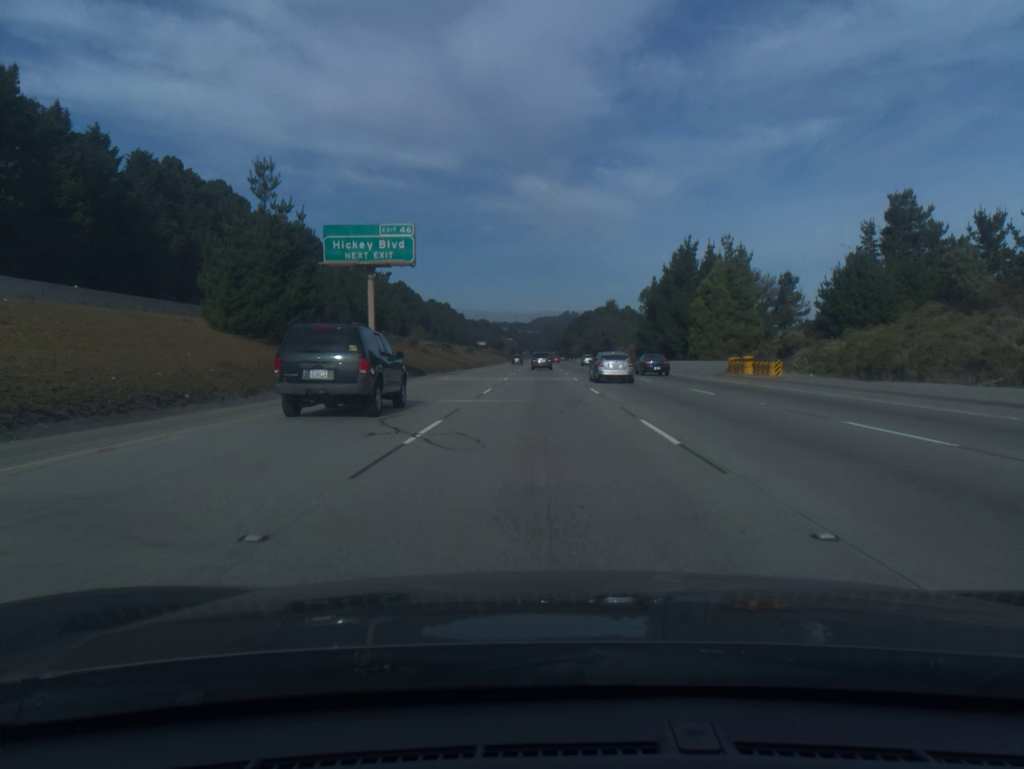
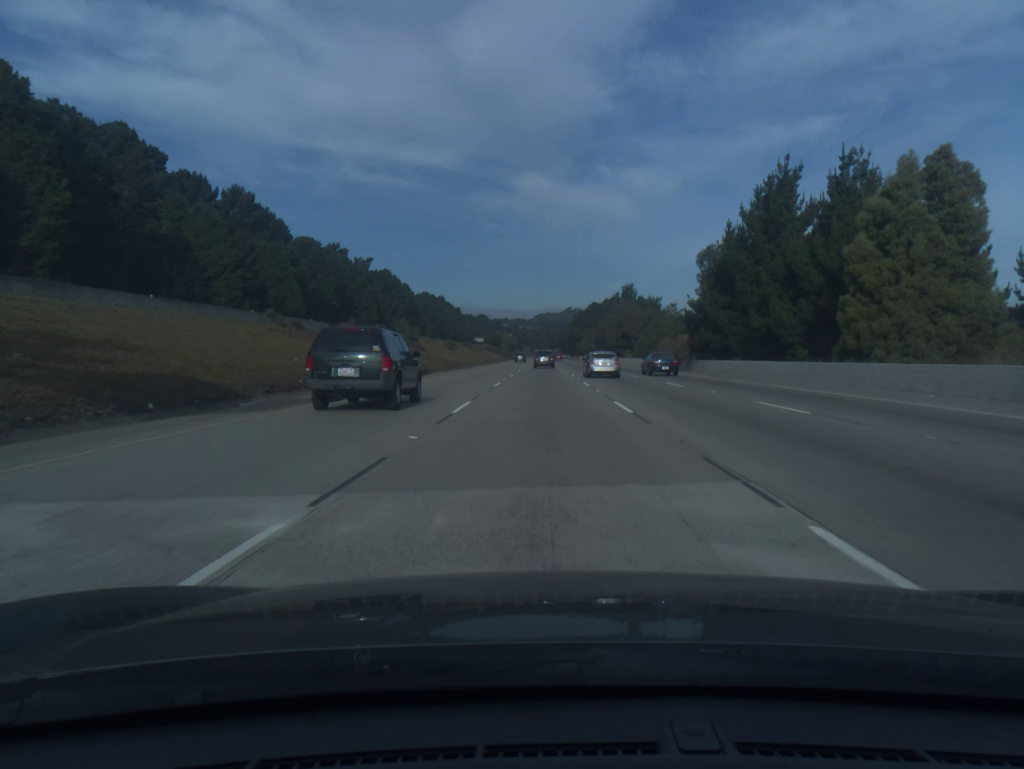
(0.0, +38.1) m; 0°
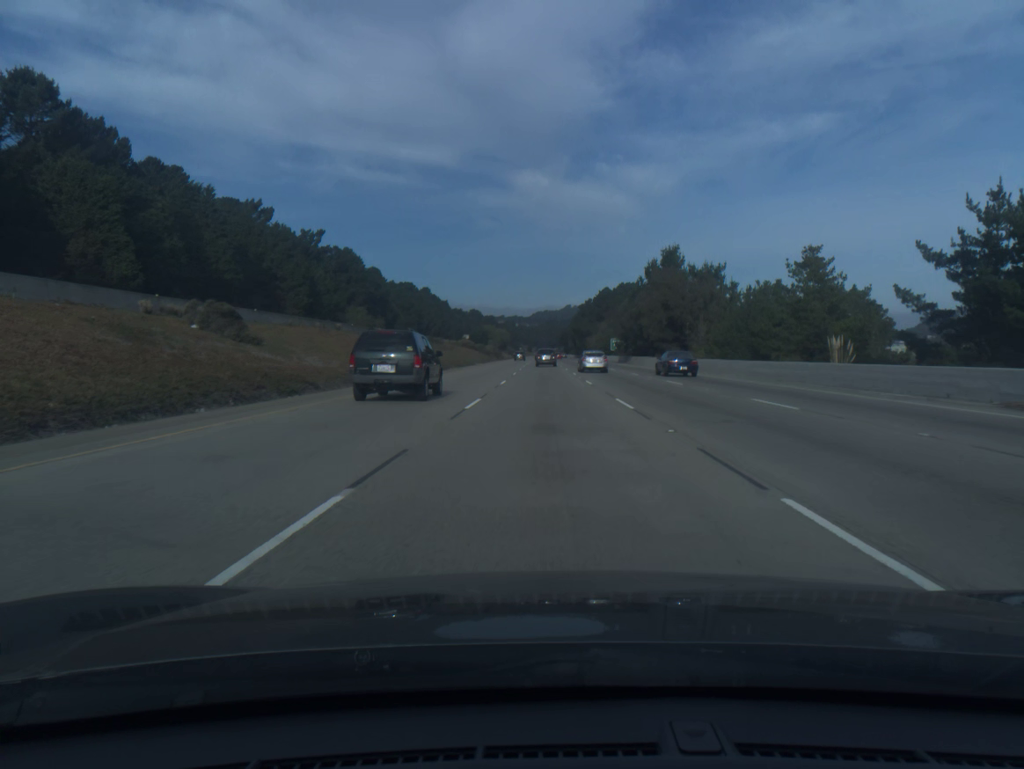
(-0.1, +57.4) m; 0°
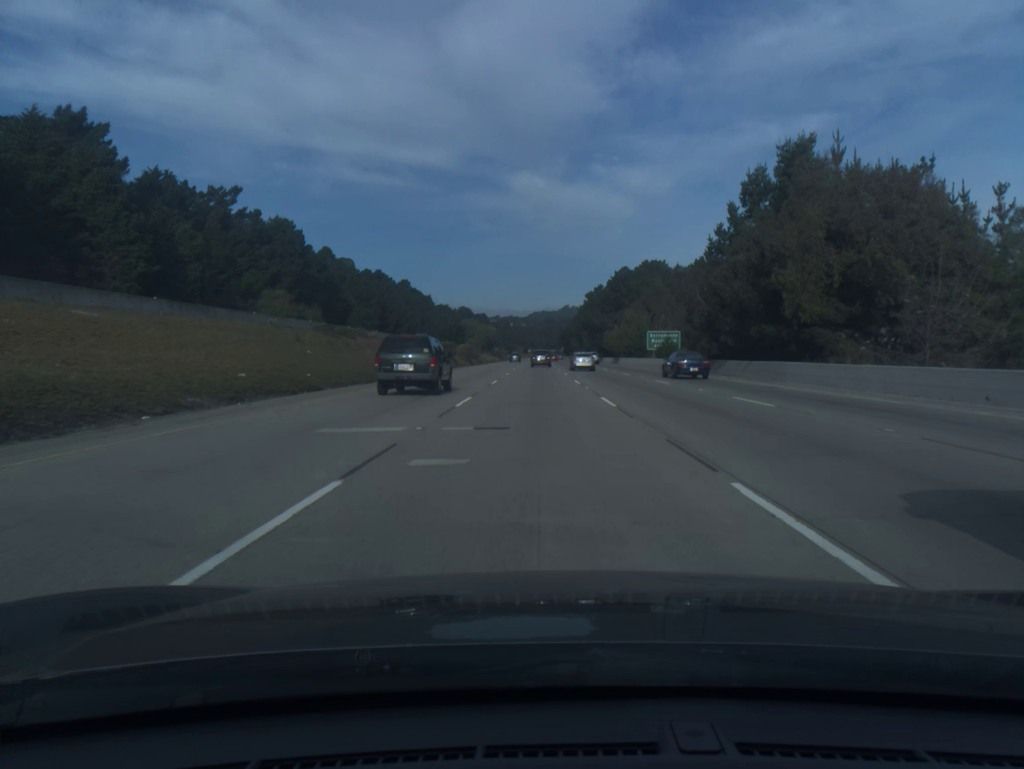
(+0.2, +57.6) m; 0°
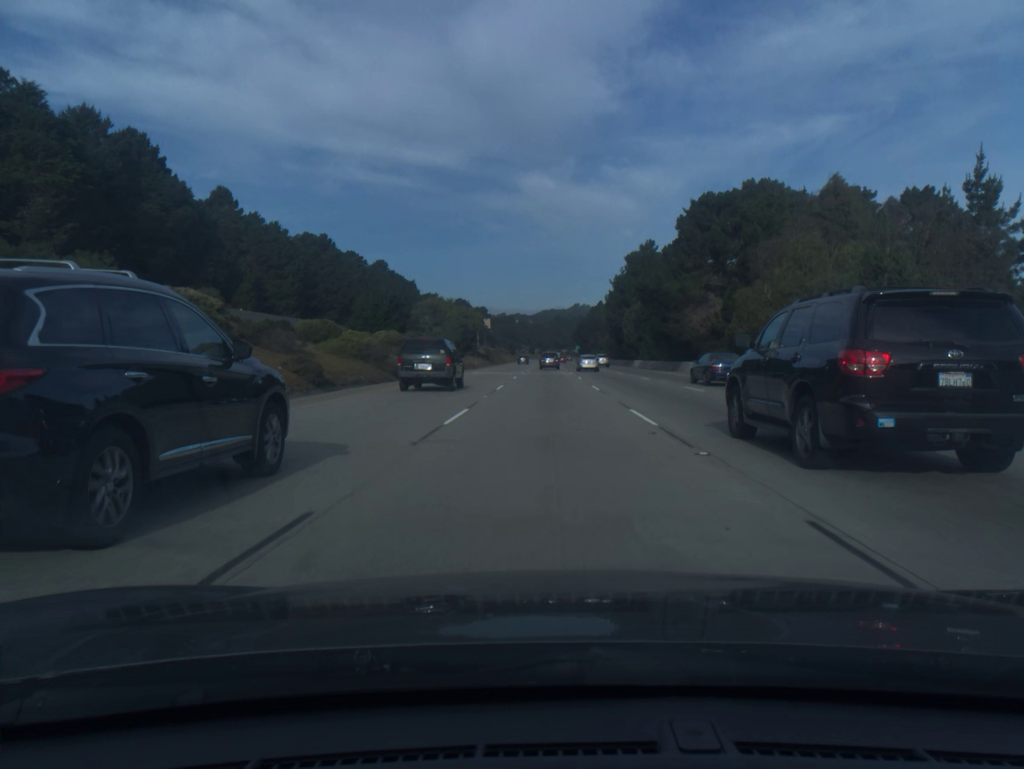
(-0.5, +77.4) m; -1°
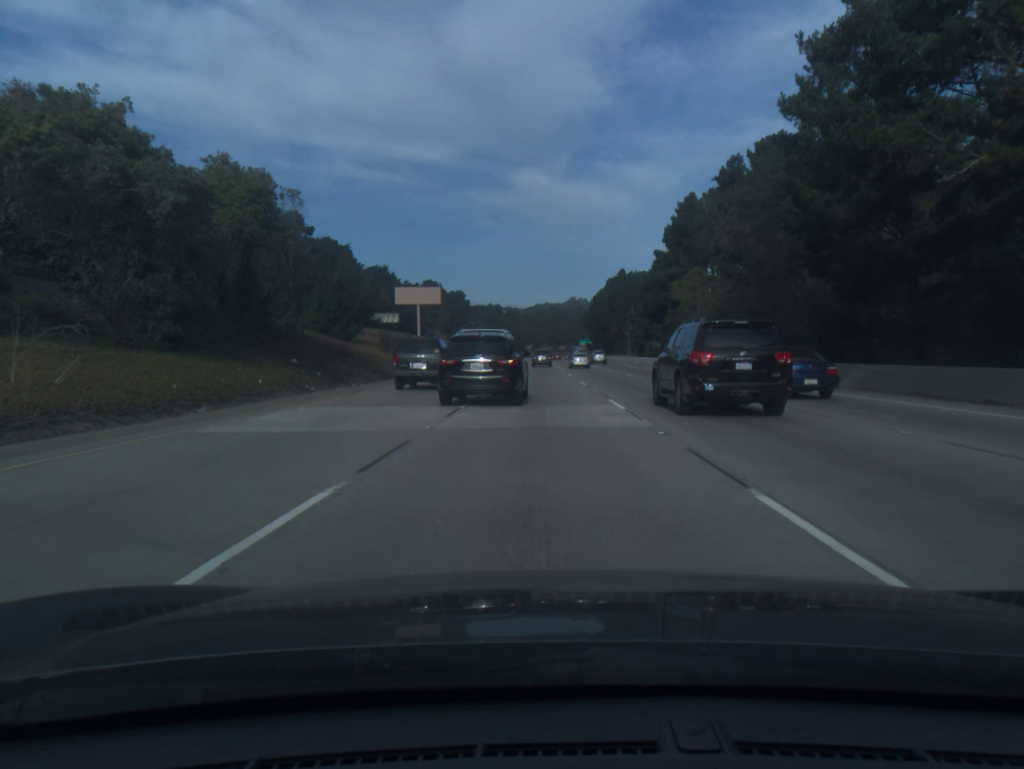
(+0.7, +98.0) m; 0°
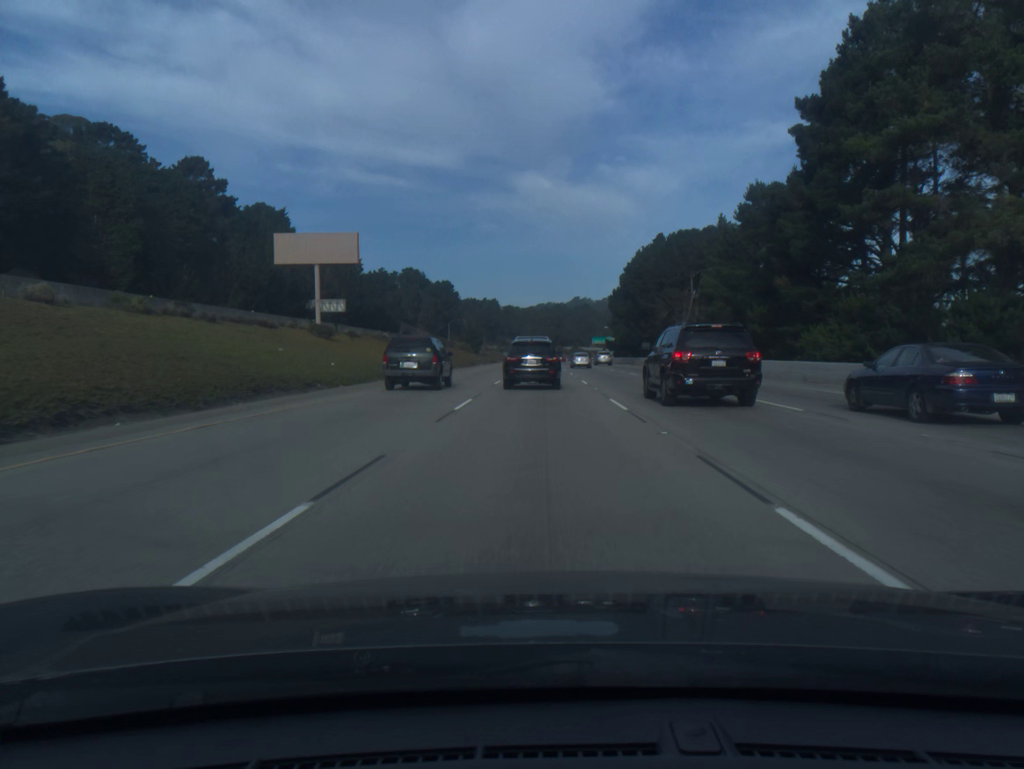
(-0.1, +59.3) m; 0°
